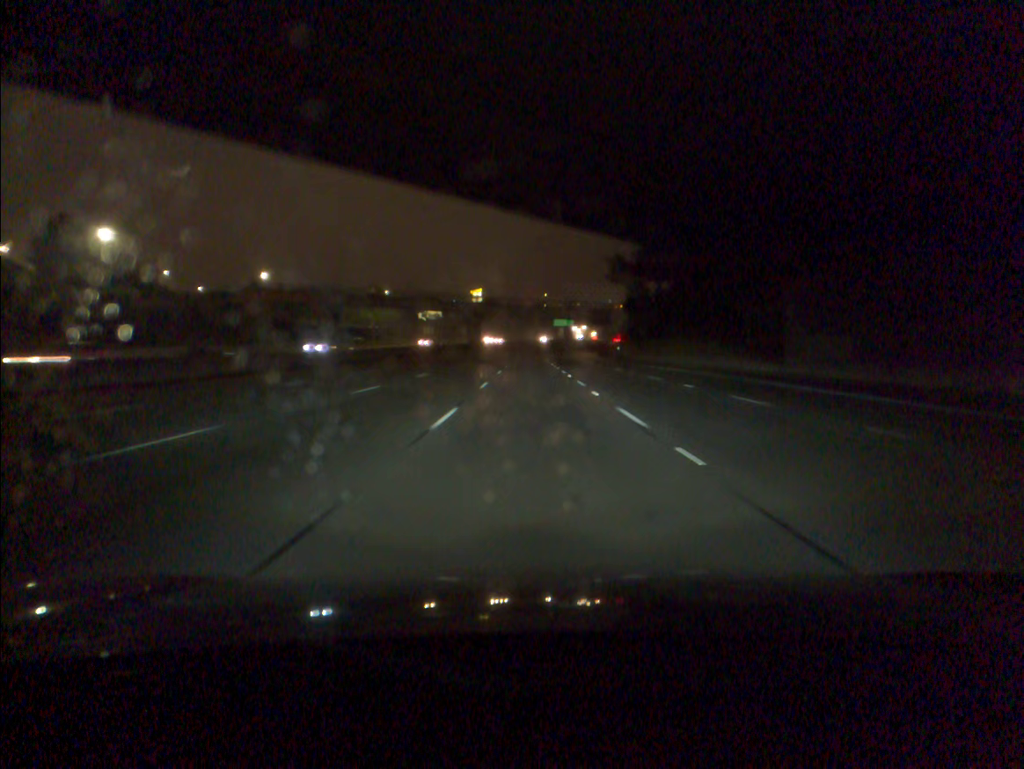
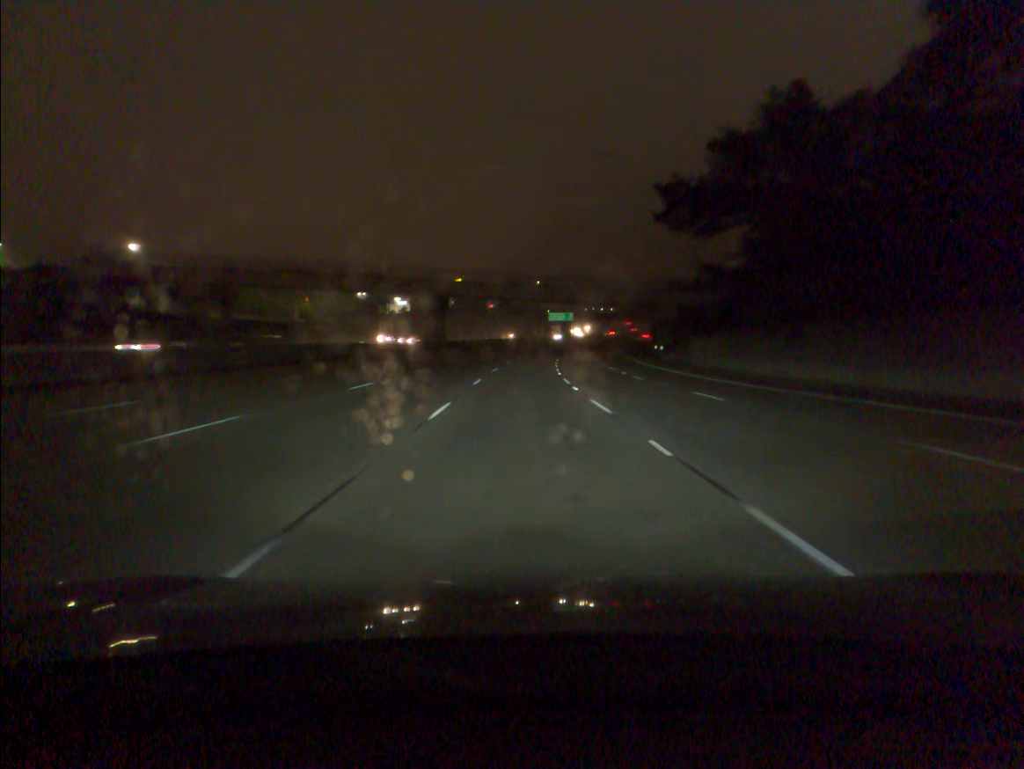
(+0.4, +55.2) m; +1°
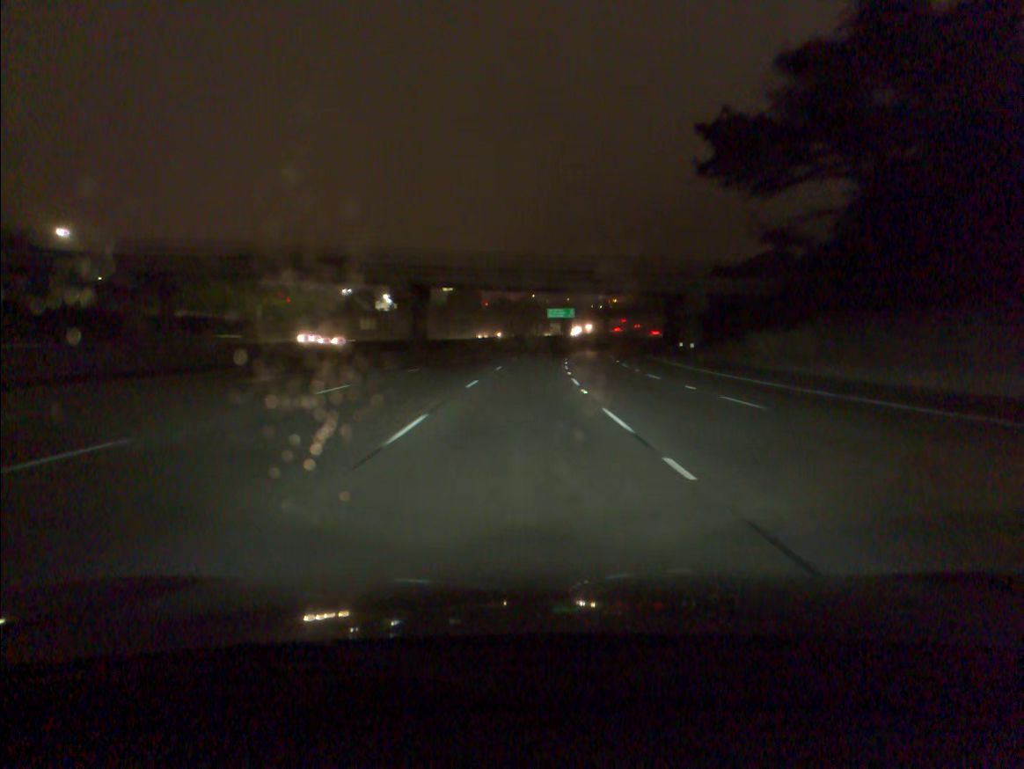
(0.0, +18.4) m; 0°
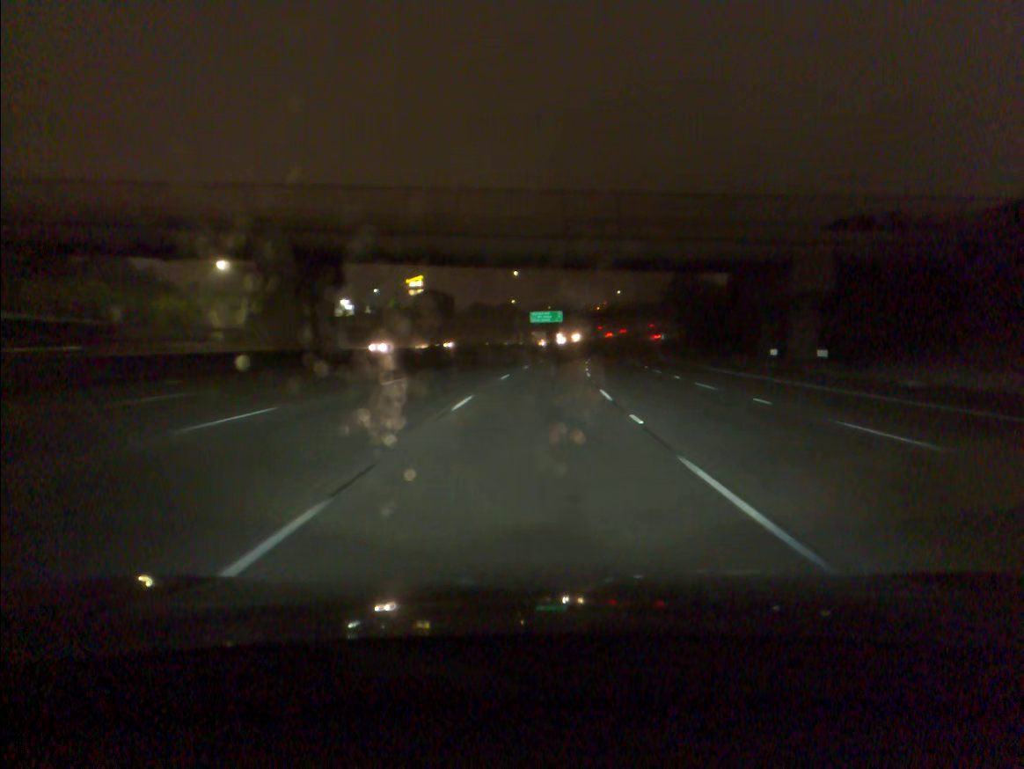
(+0.3, +36.8) m; +1°
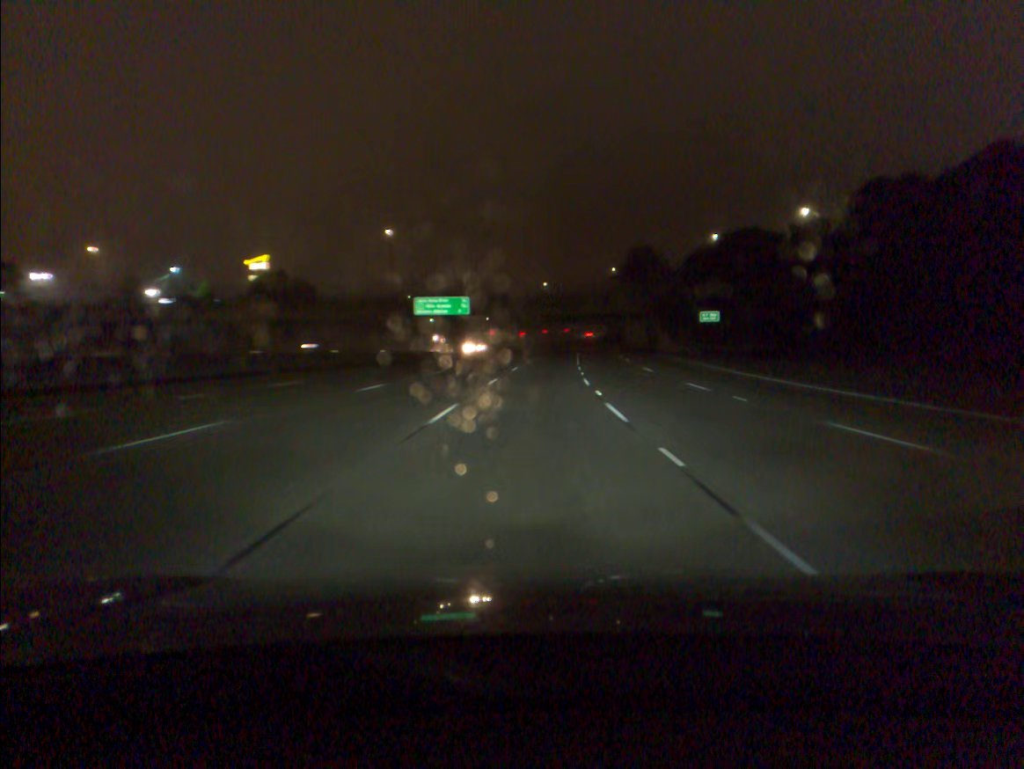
(+4.4, +73.6) m; +6°
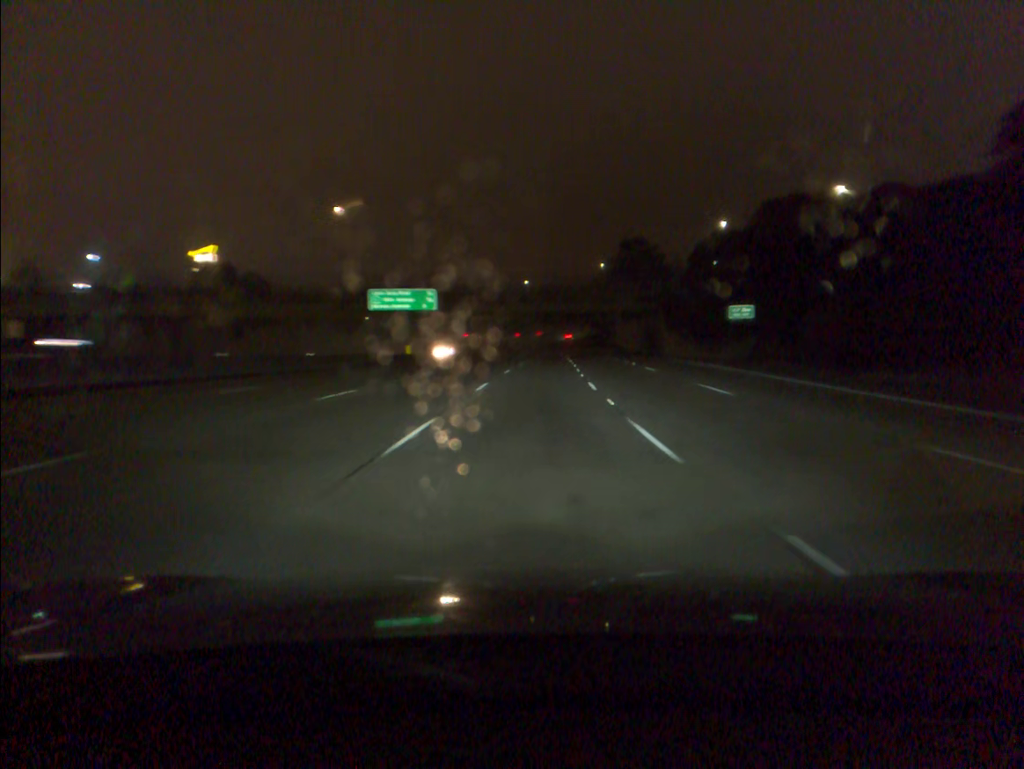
(+0.2, +18.5) m; +1°
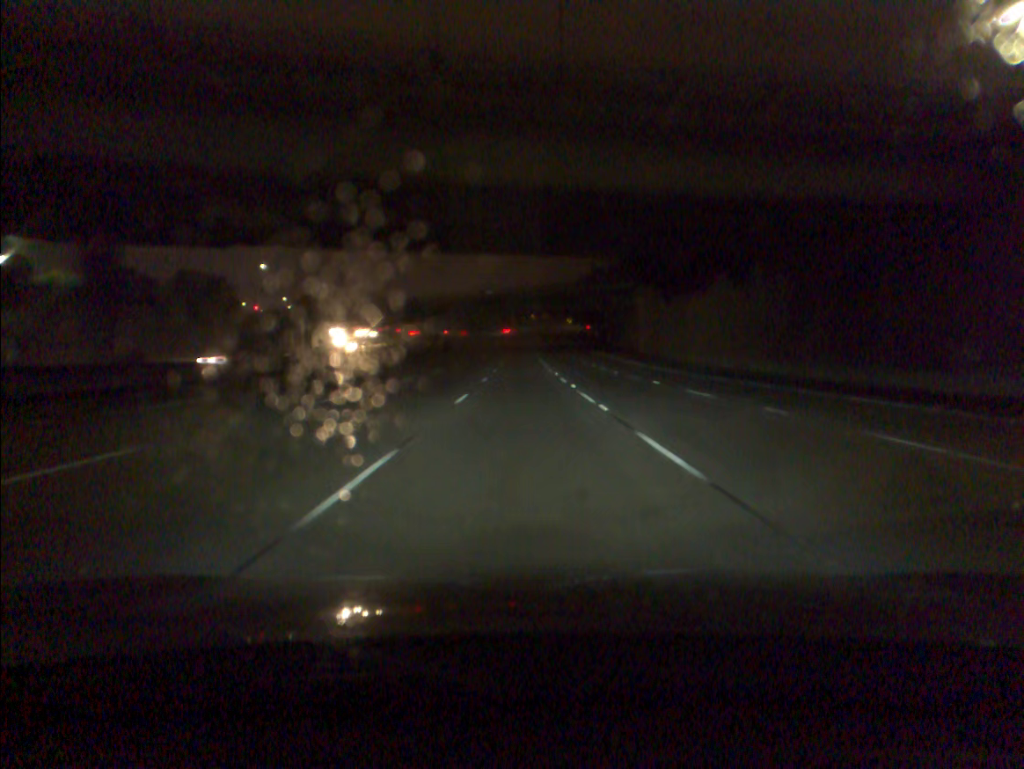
(+2.6, +74.1) m; +3°
